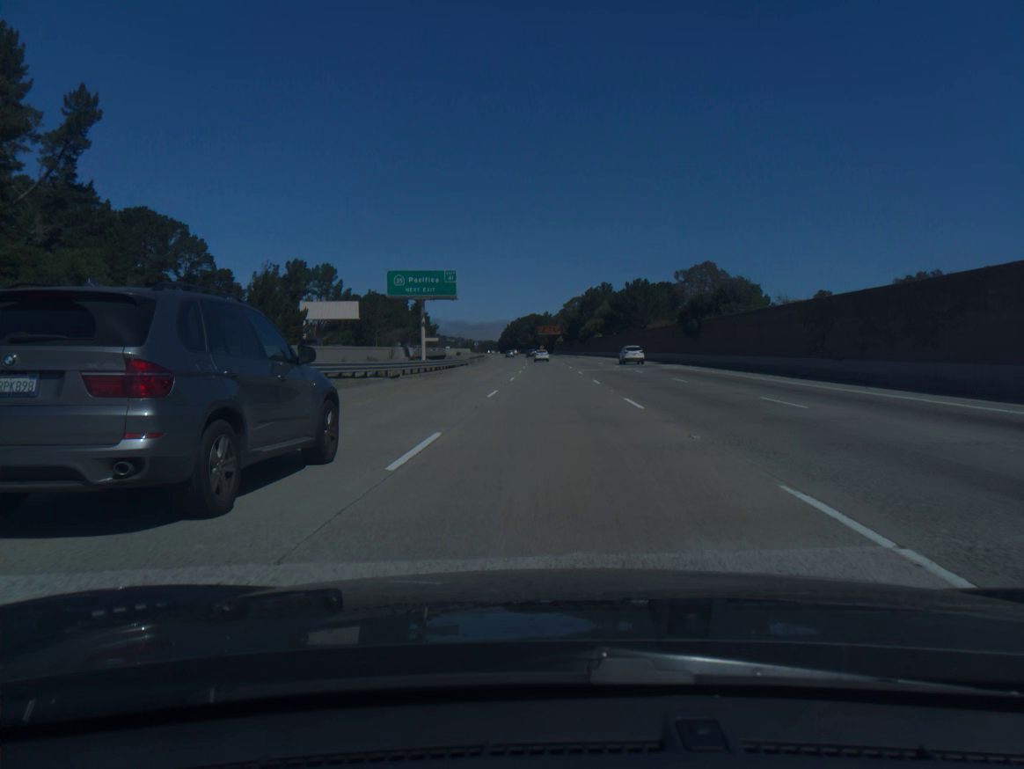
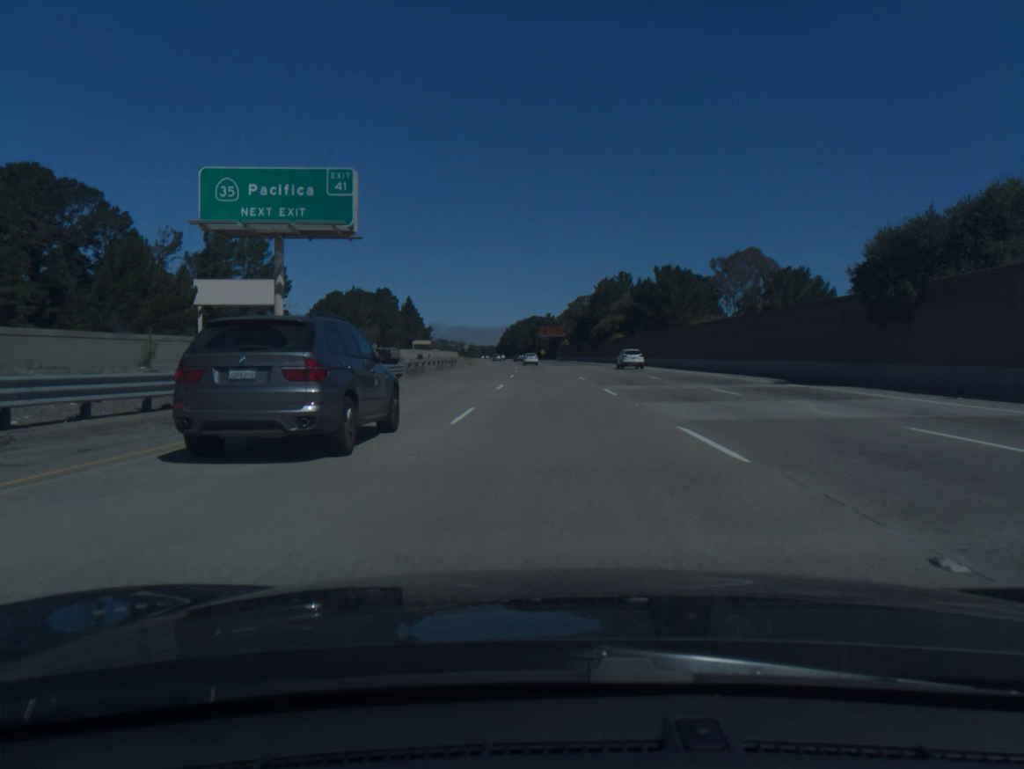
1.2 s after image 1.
(0.0, +38.0) m; 0°
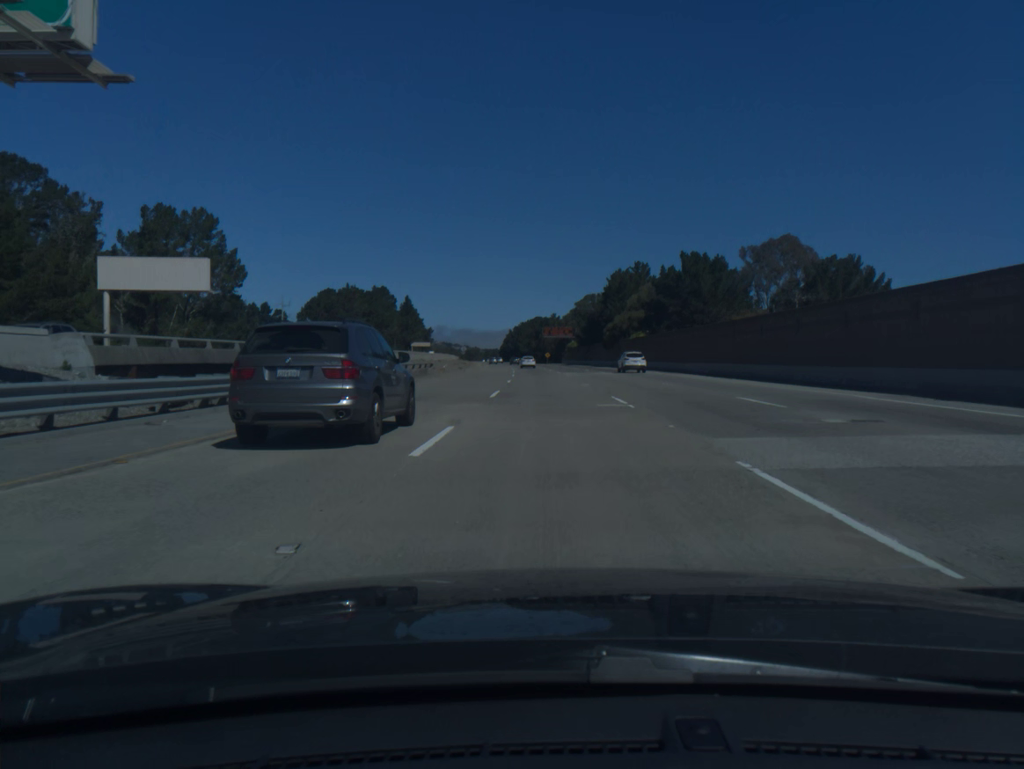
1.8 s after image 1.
(0.0, +19.0) m; 0°
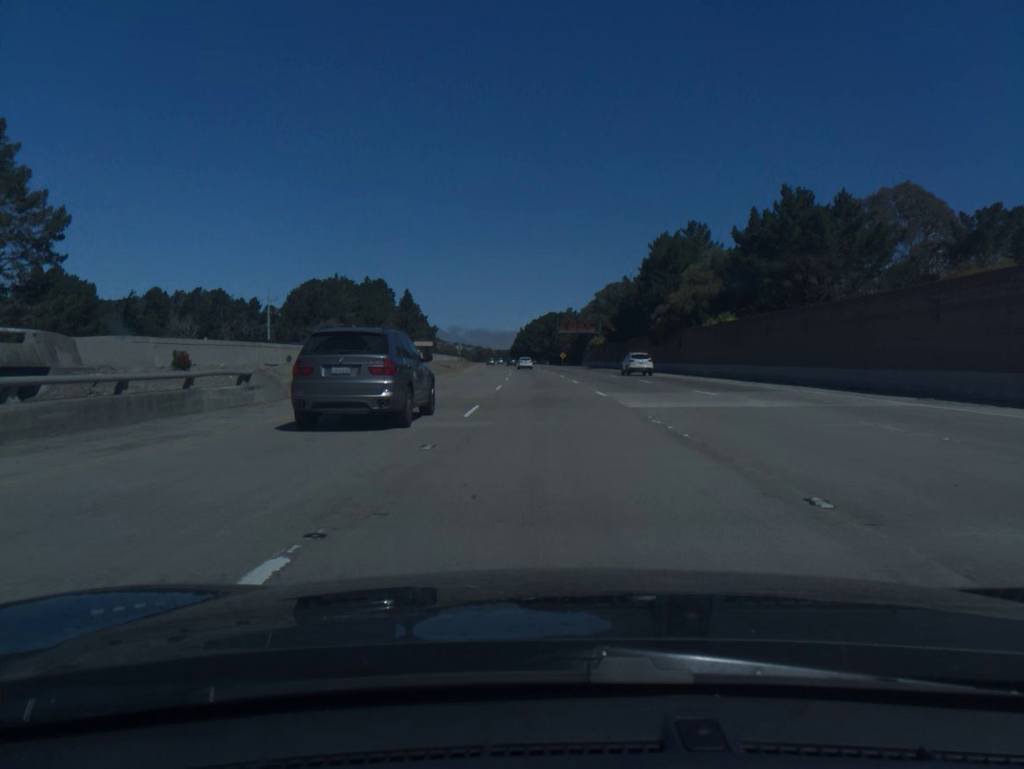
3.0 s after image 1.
(-0.3, +37.9) m; -1°
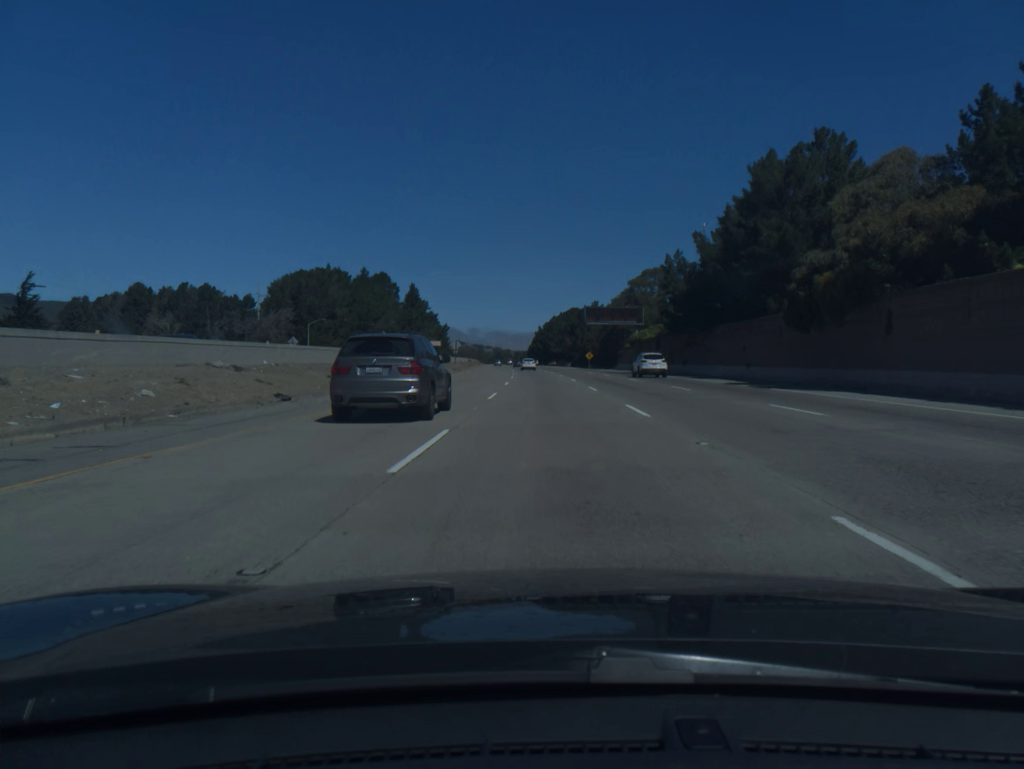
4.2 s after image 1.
(-0.5, +37.8) m; -2°
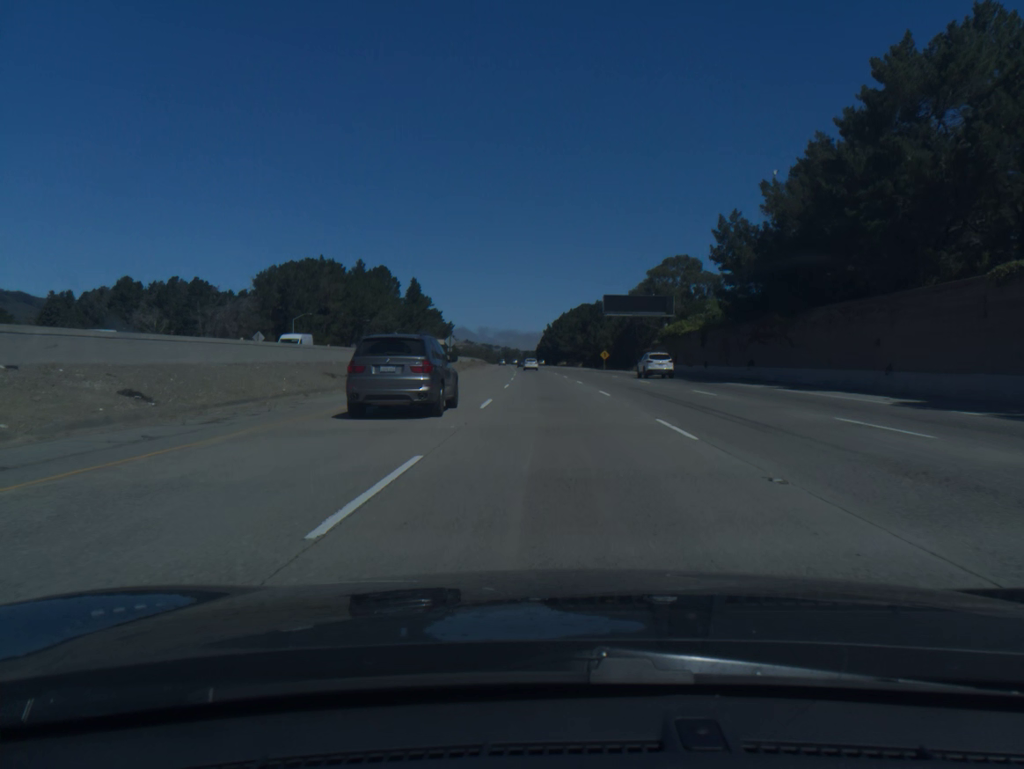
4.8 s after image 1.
(-0.1, +18.9) m; -1°
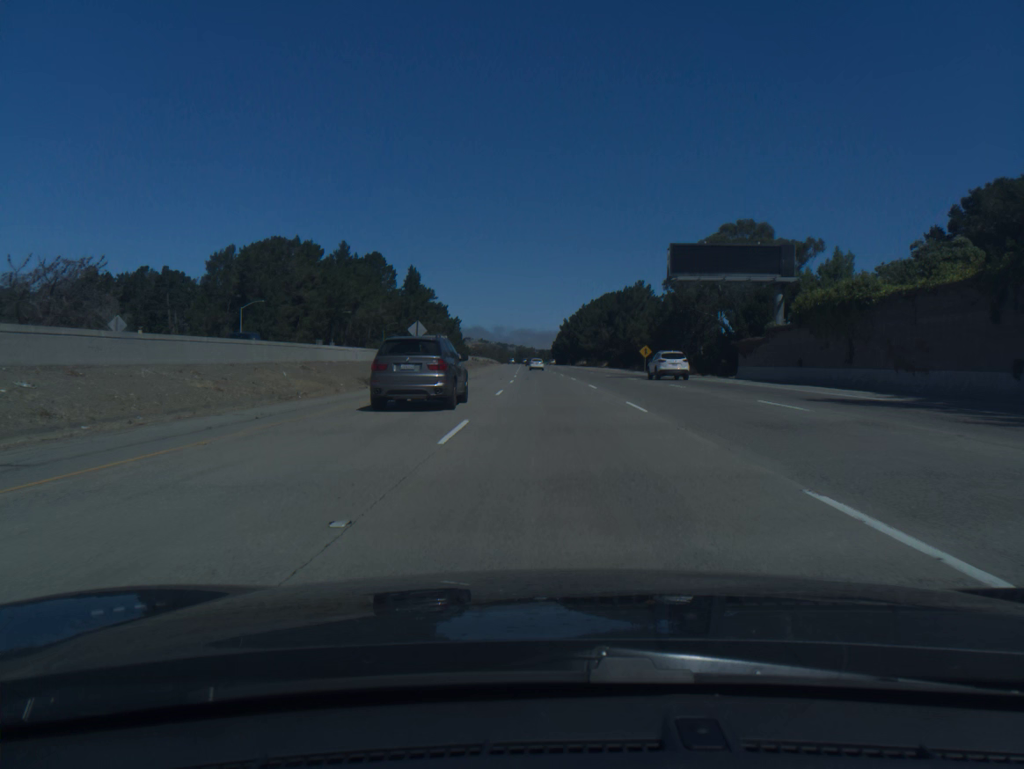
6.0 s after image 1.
(-0.4, +37.8) m; -1°
